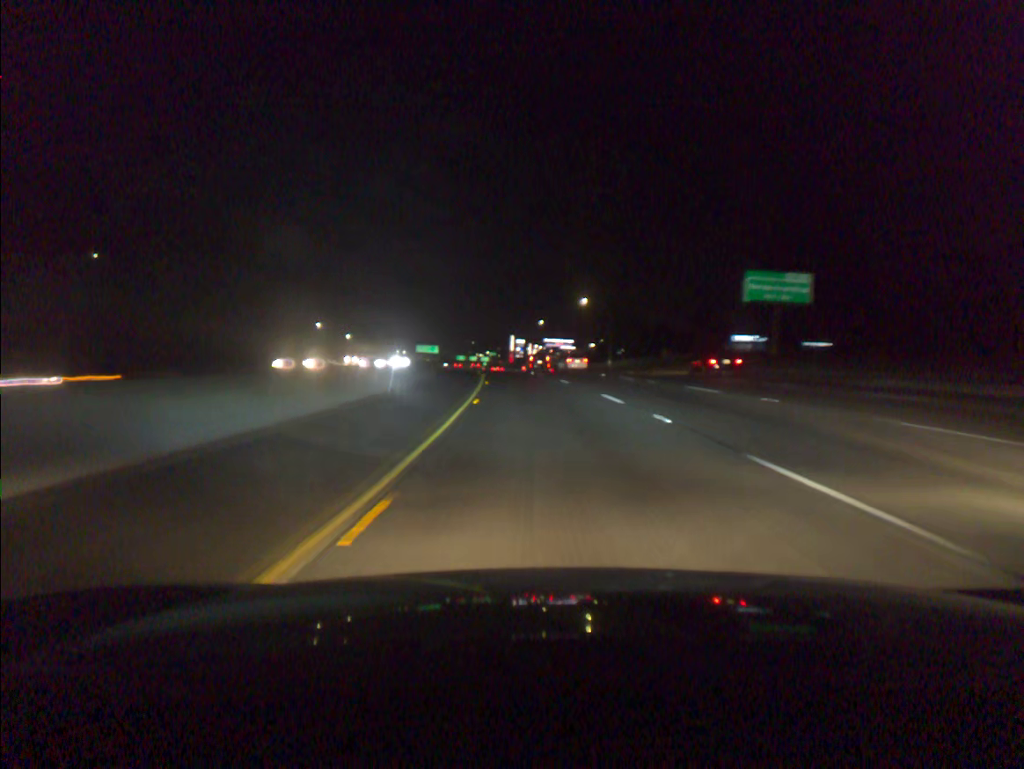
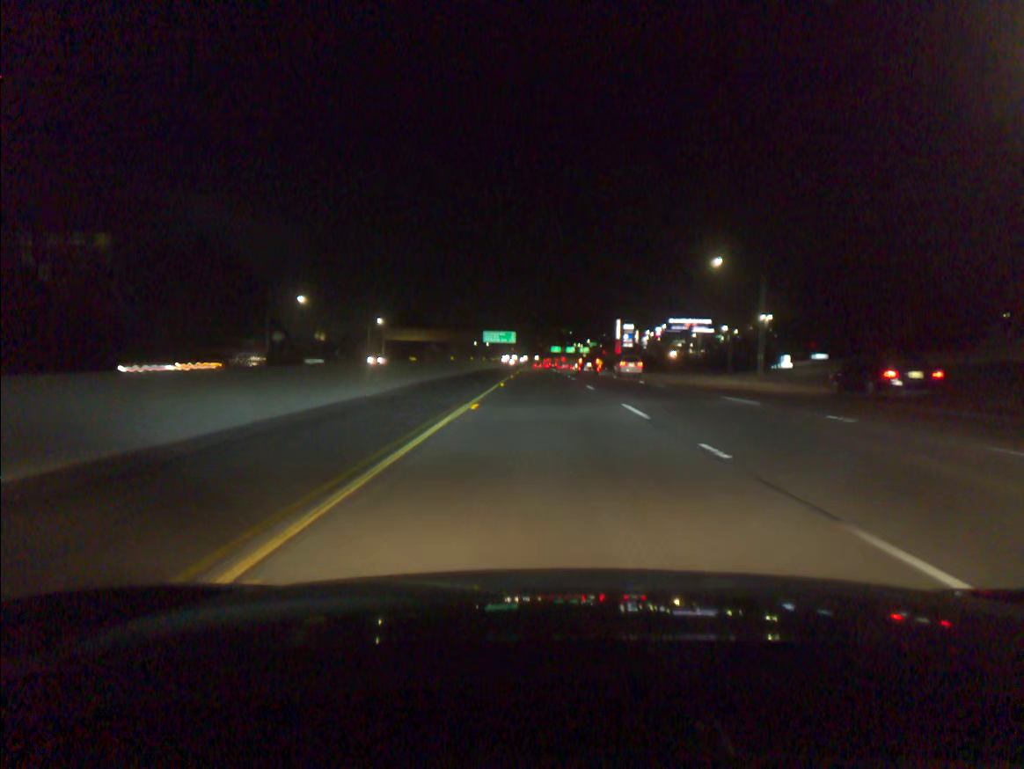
(-6.6, +90.0) m; -7°
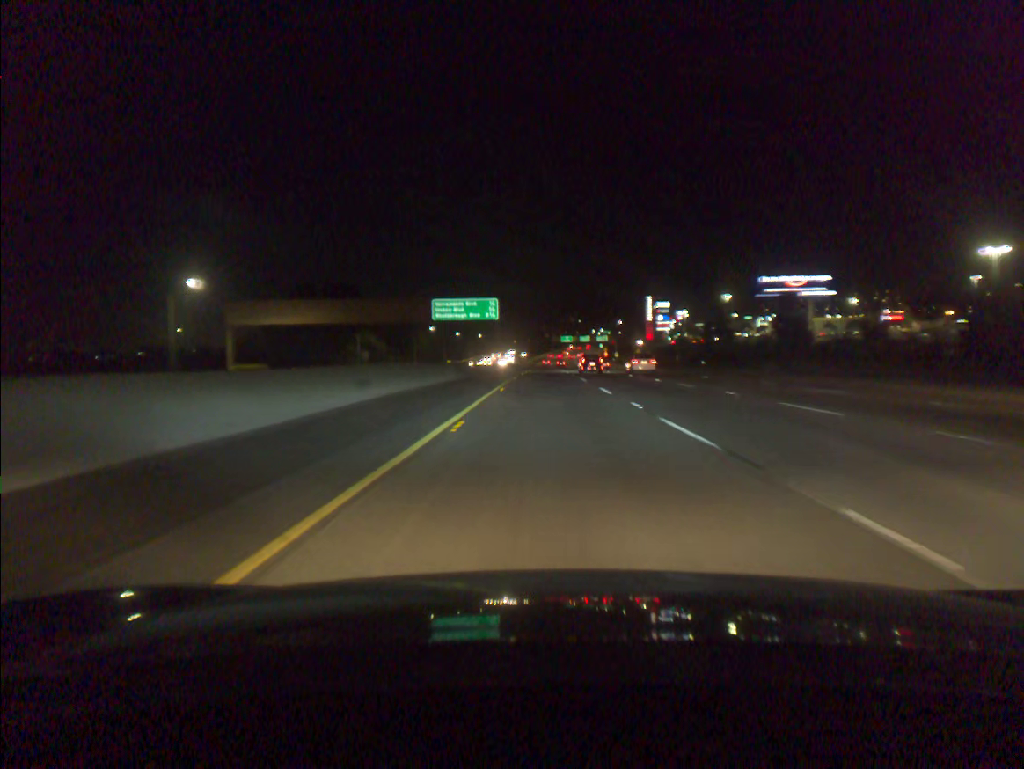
(-0.5, +92.7) m; -1°
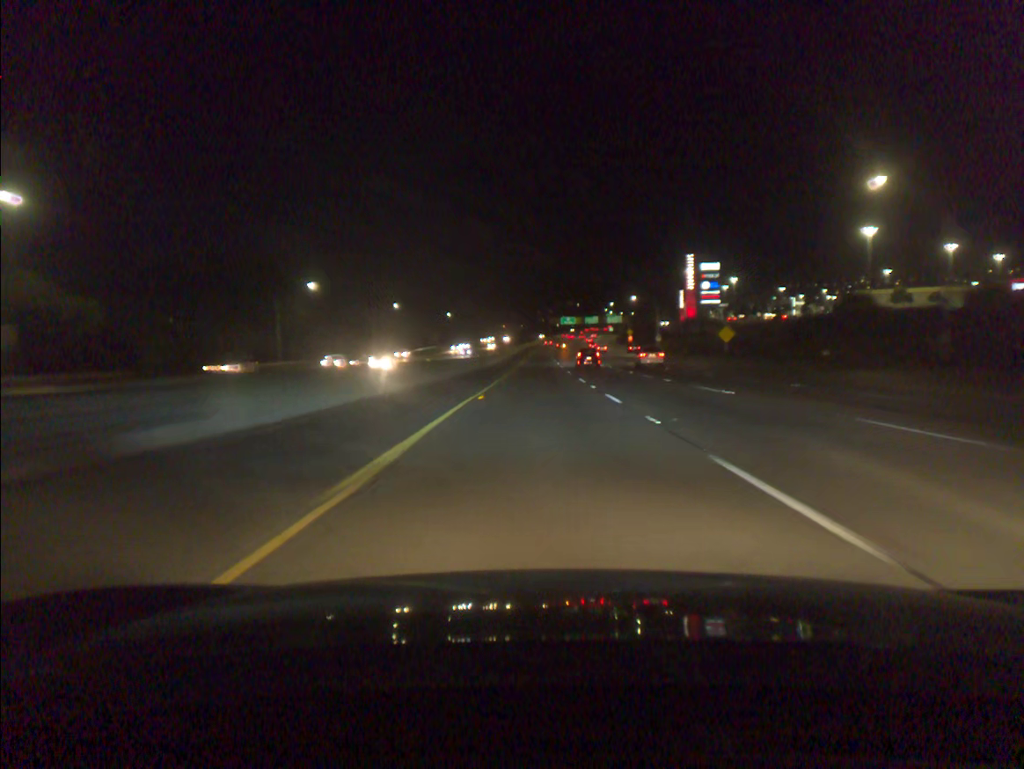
(+0.5, +93.2) m; 0°
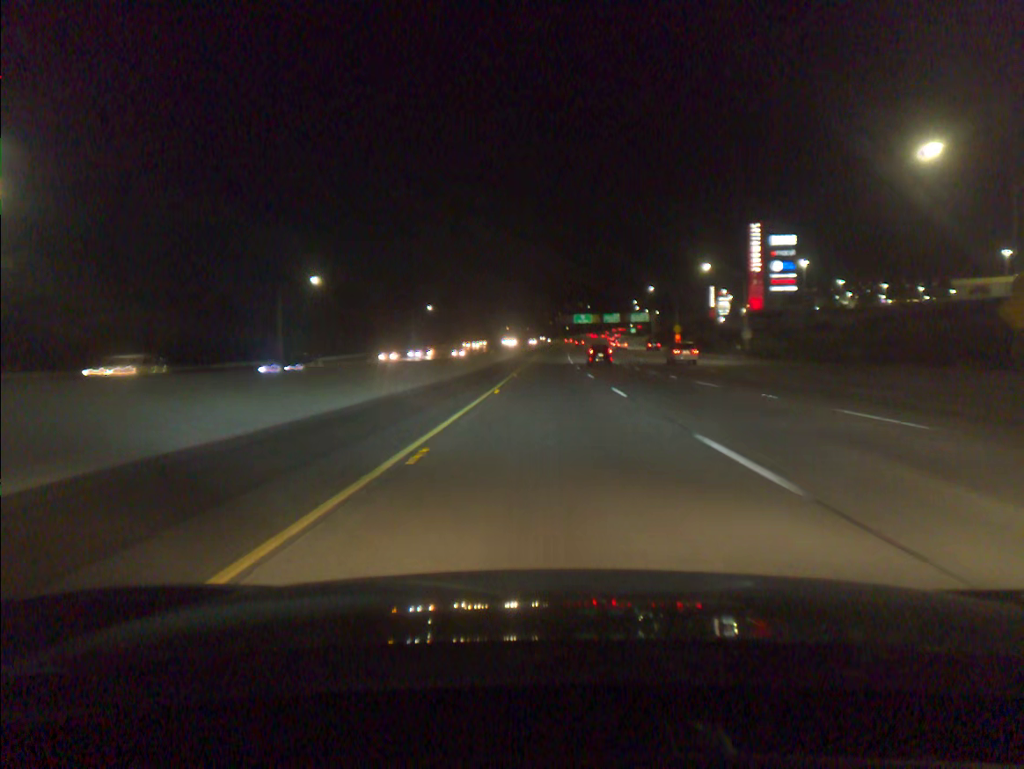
(-0.3, +56.6) m; -1°
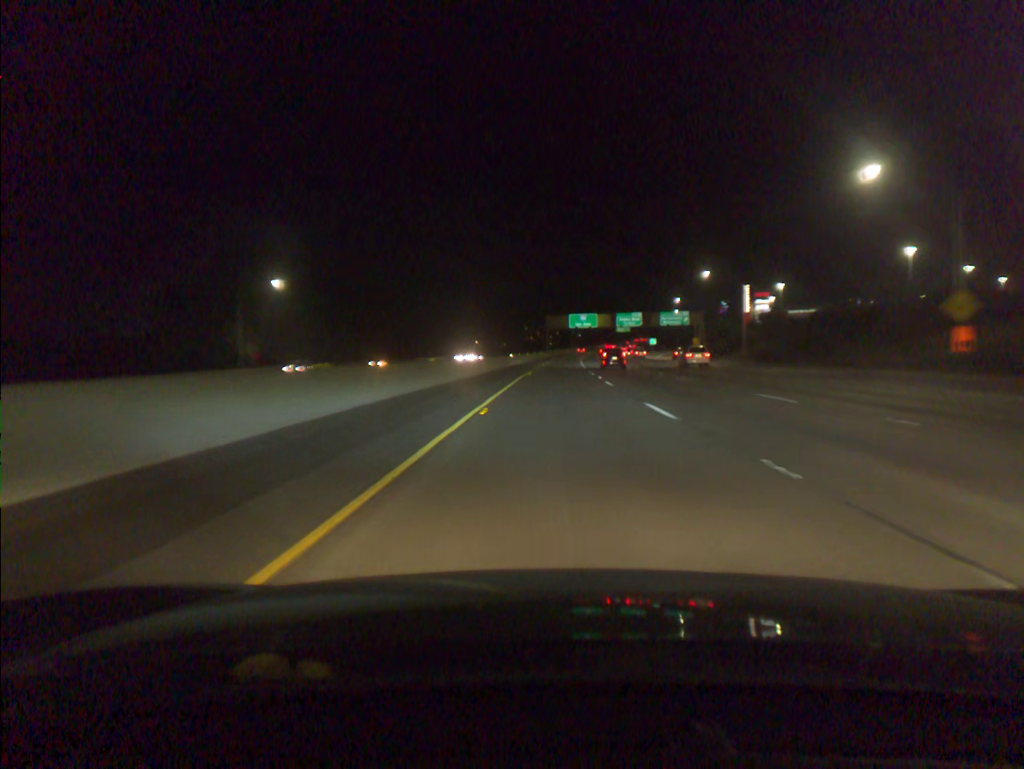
(+1.0, +95.1) m; +1°
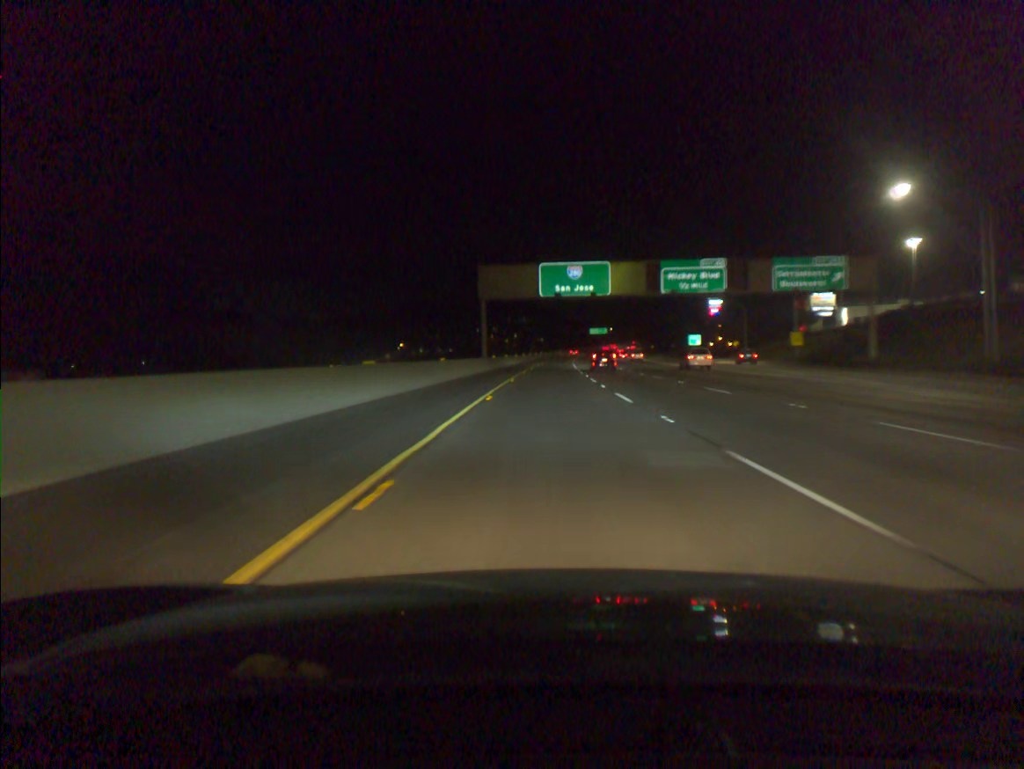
(+2.6, +96.9) m; +3°
